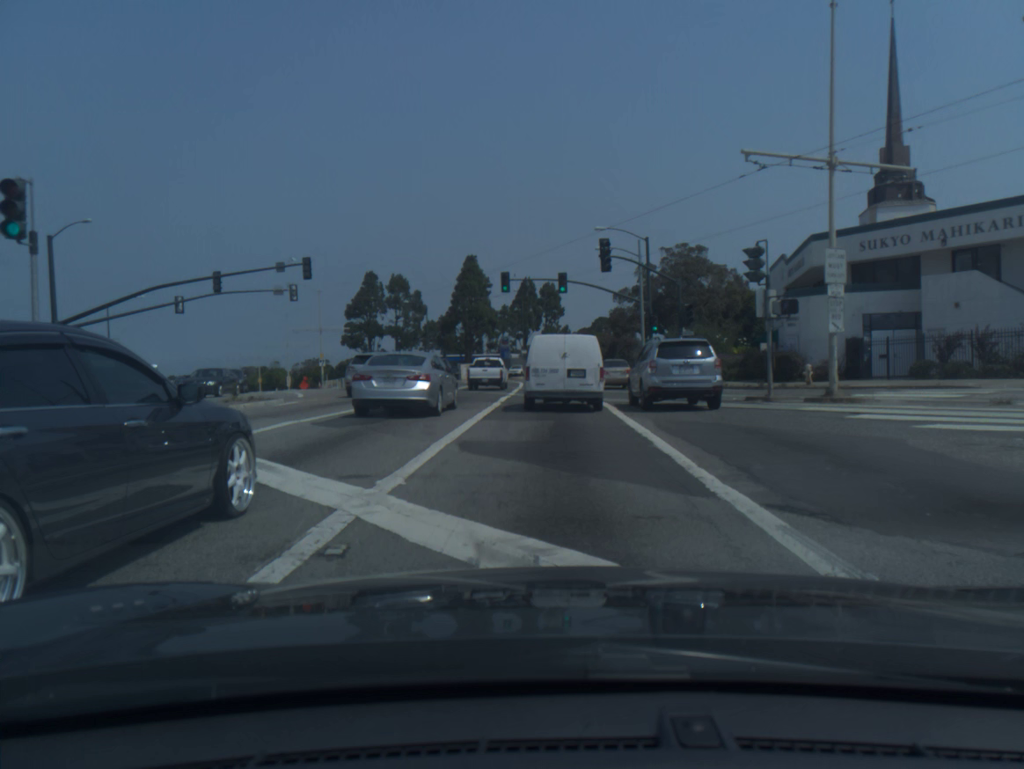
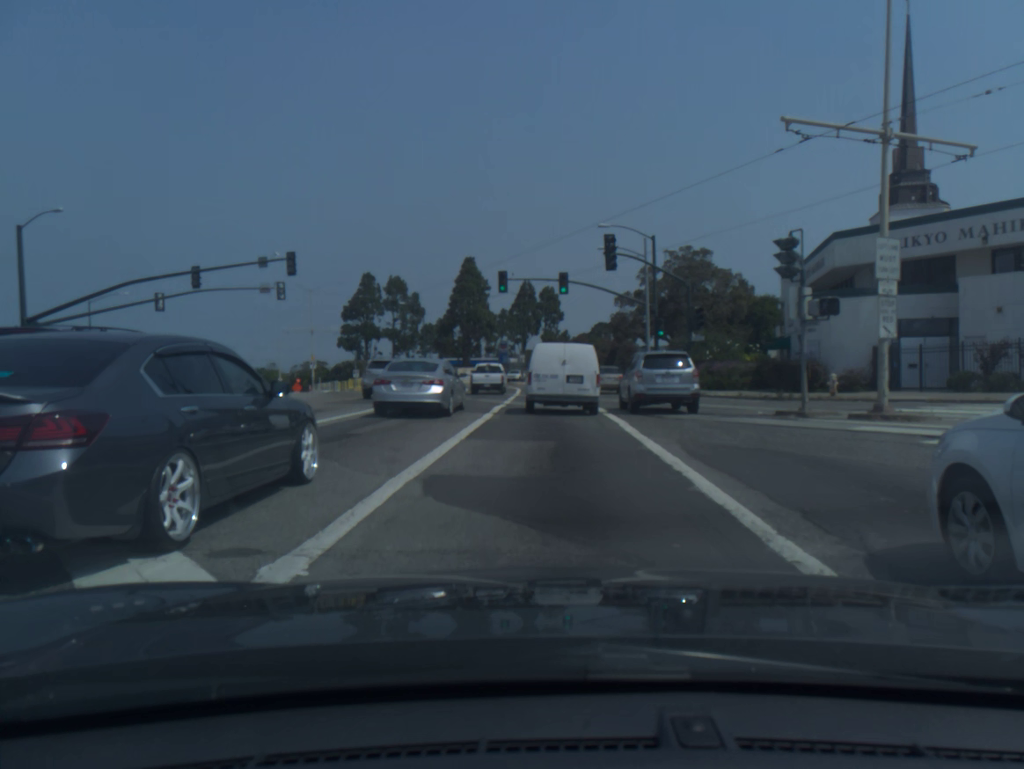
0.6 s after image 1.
(0.0, +3.0) m; 0°
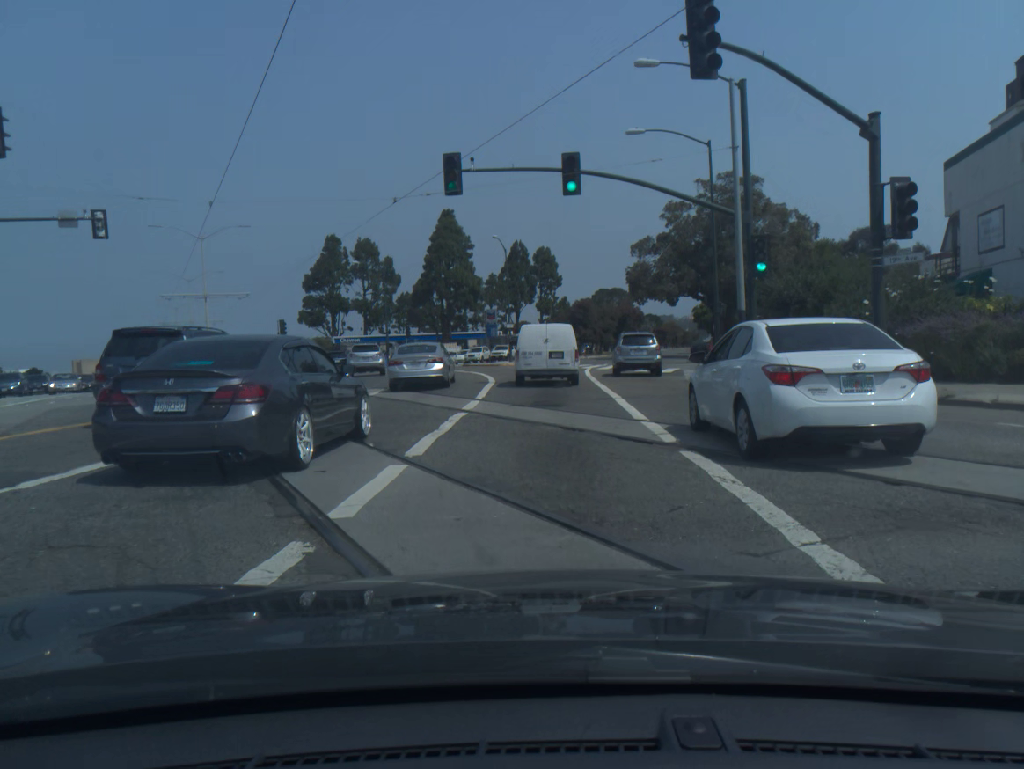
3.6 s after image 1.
(+0.2, +22.3) m; +1°
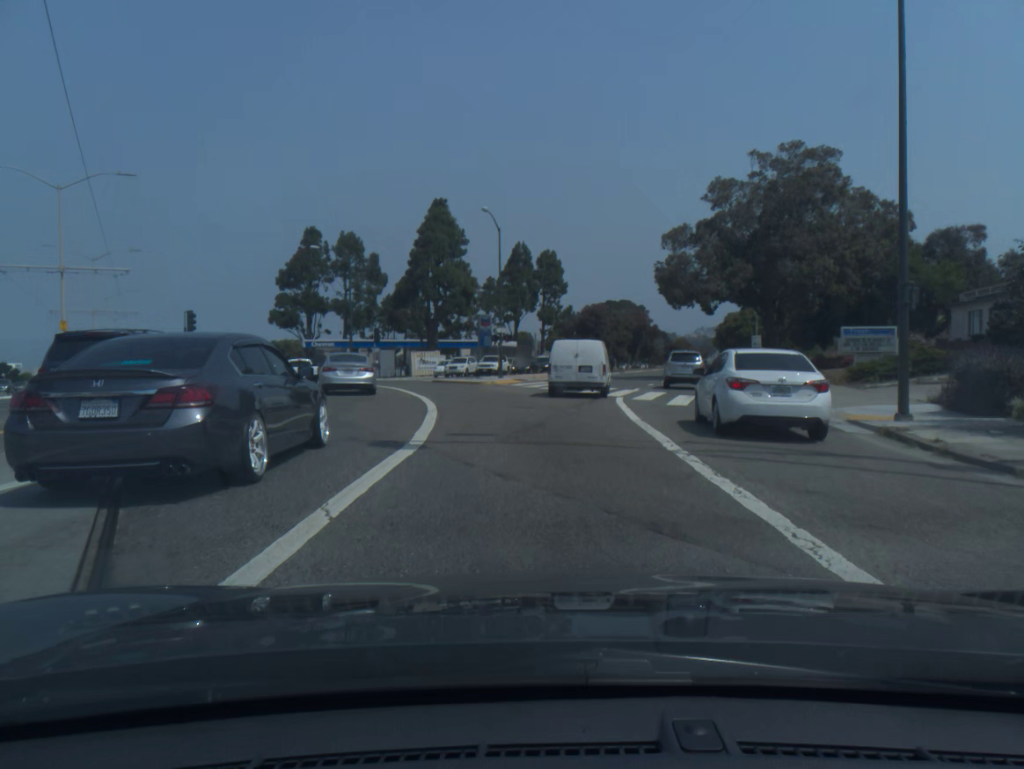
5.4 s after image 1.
(-0.1, +16.4) m; -1°
